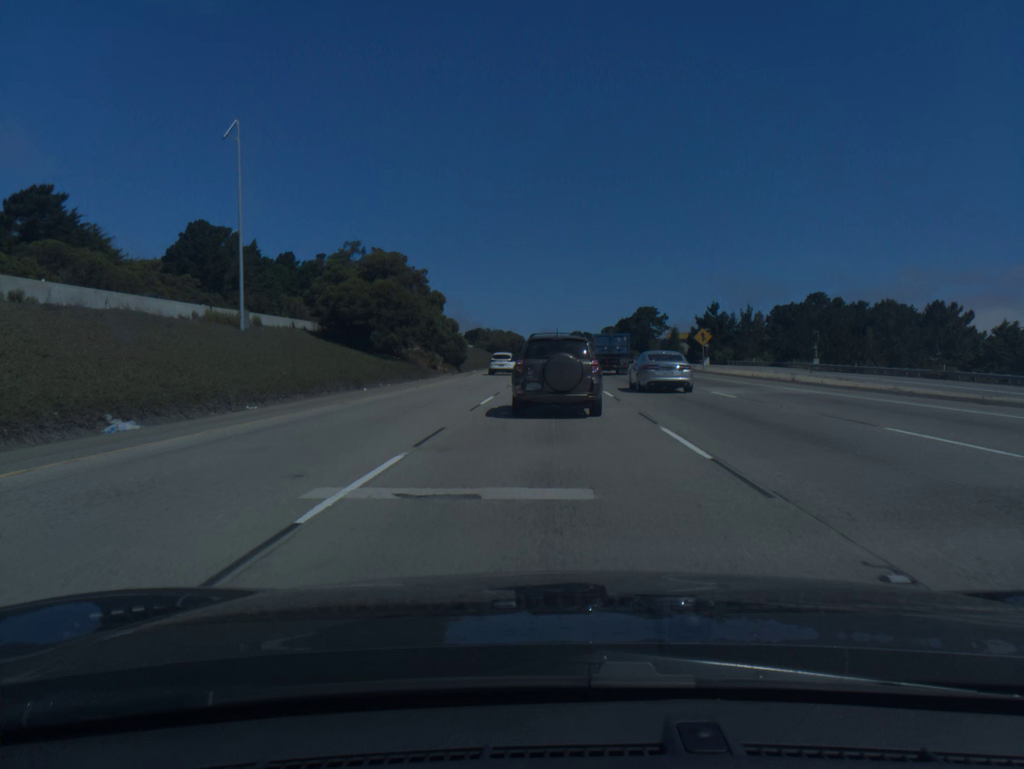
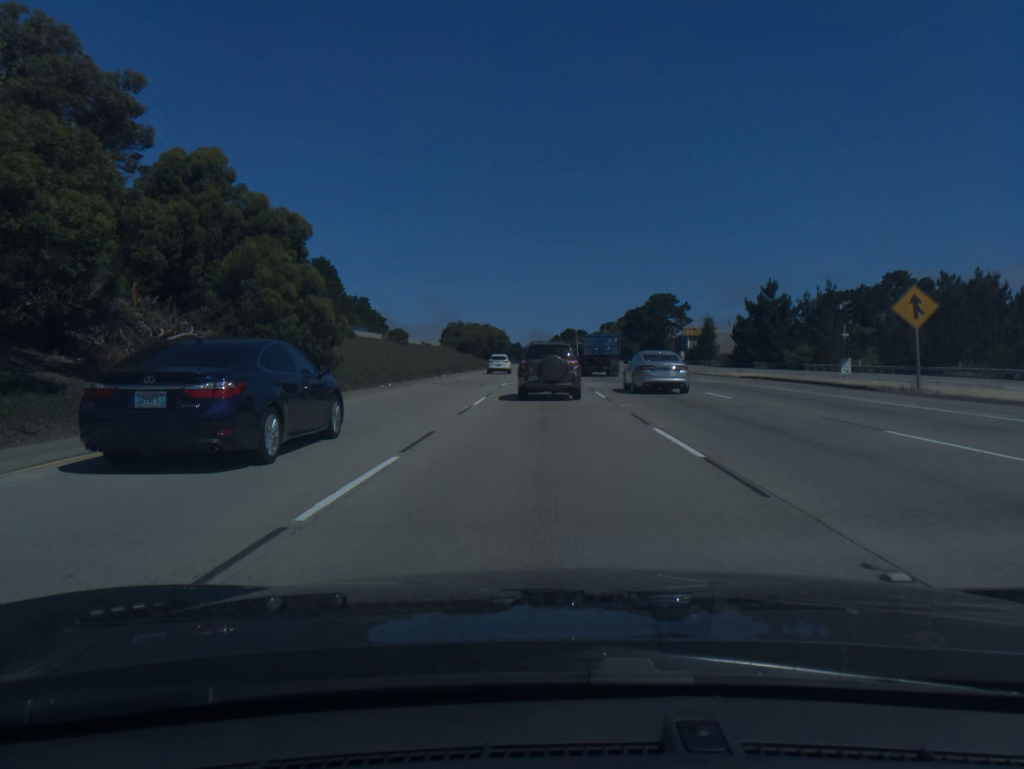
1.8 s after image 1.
(+0.3, +44.2) m; +1°
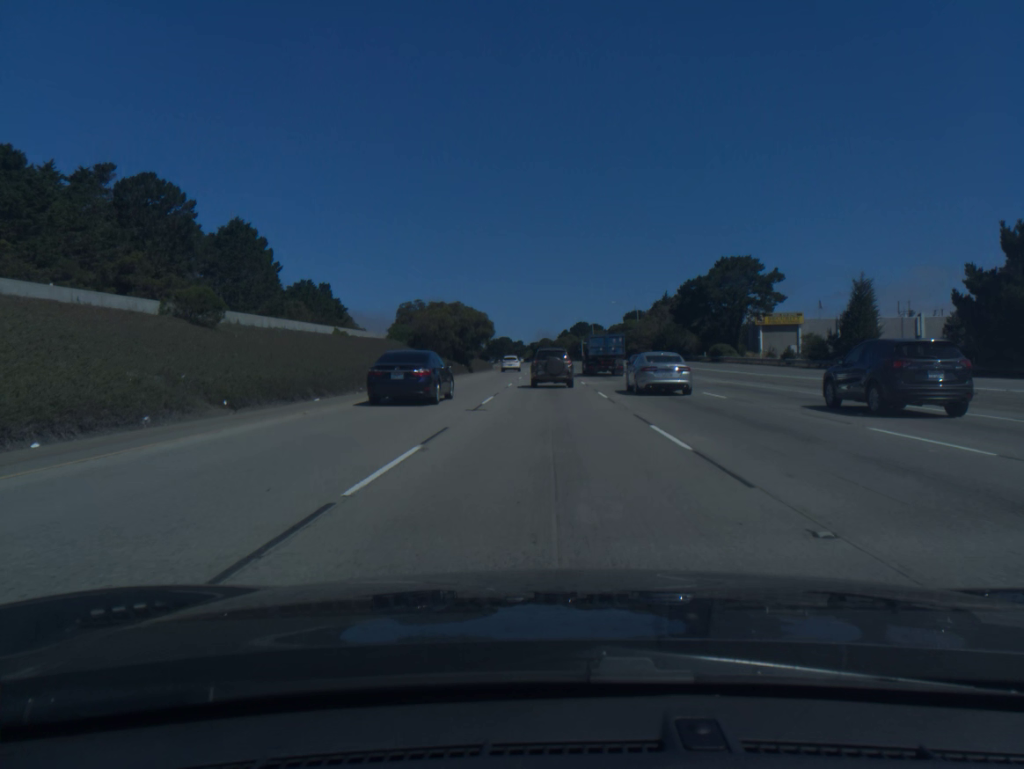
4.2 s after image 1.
(-0.2, +57.2) m; 0°
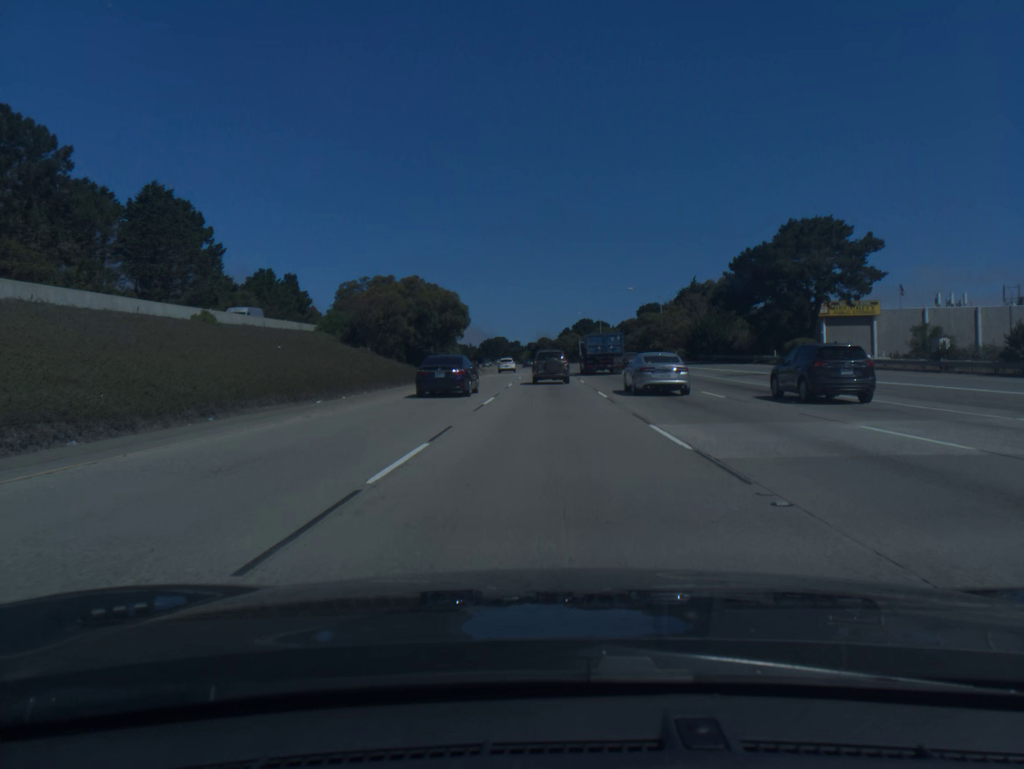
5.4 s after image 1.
(0.0, +28.7) m; 0°
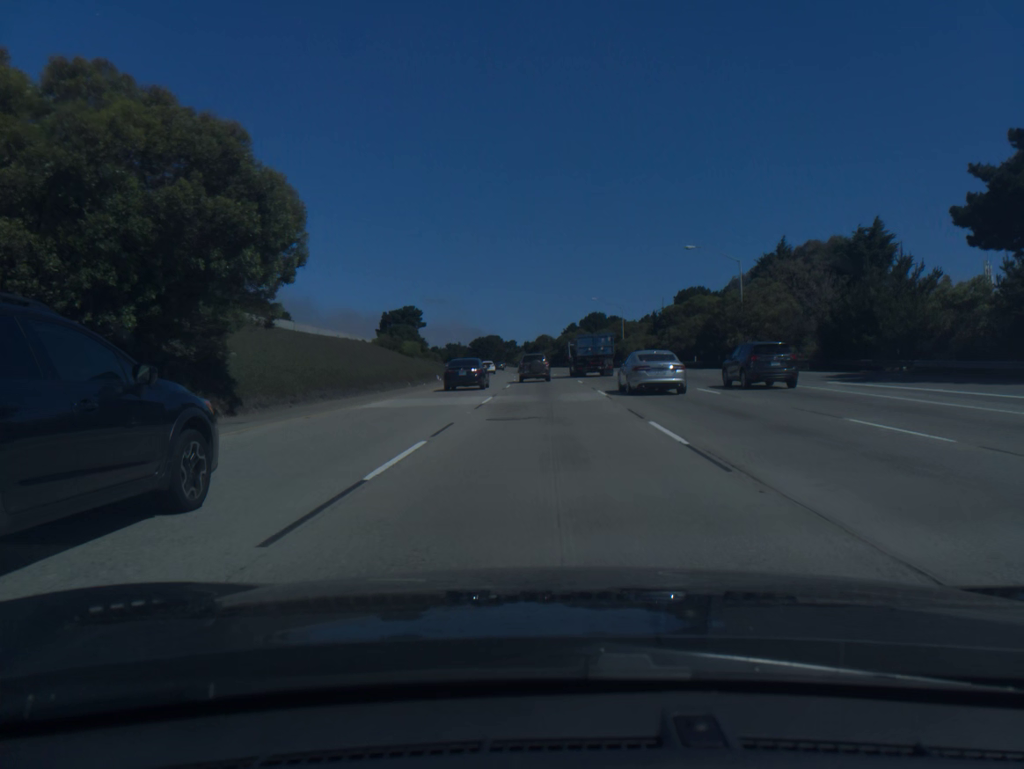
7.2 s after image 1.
(0.0, +43.5) m; 0°
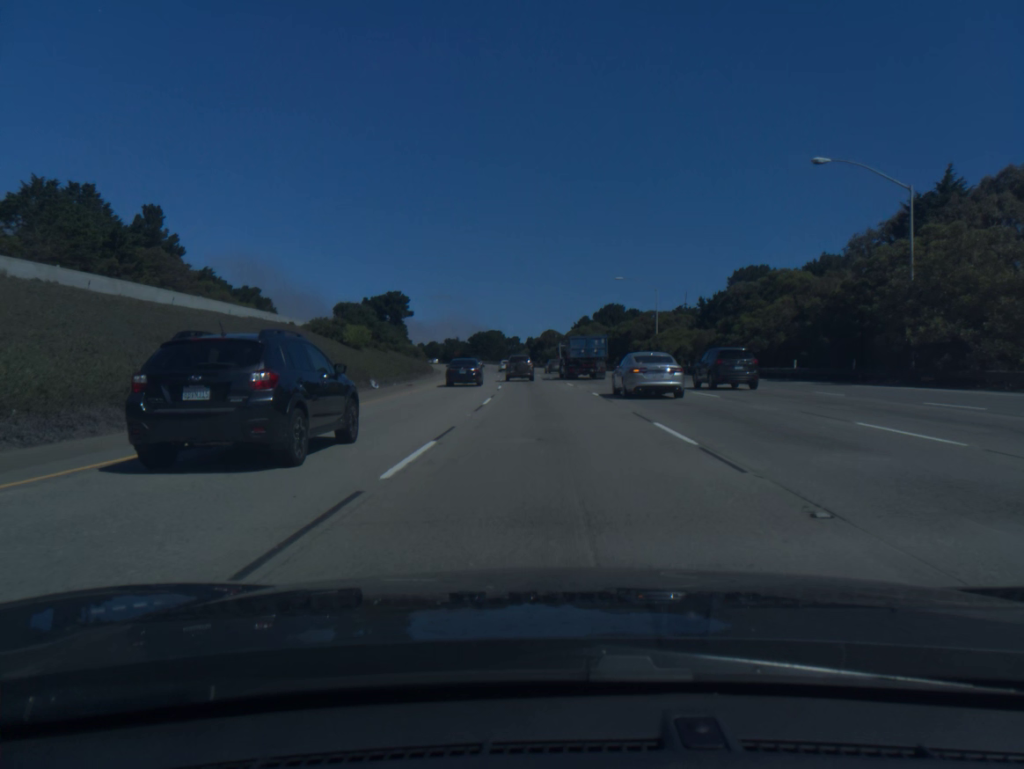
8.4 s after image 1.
(-0.1, +29.4) m; 0°
